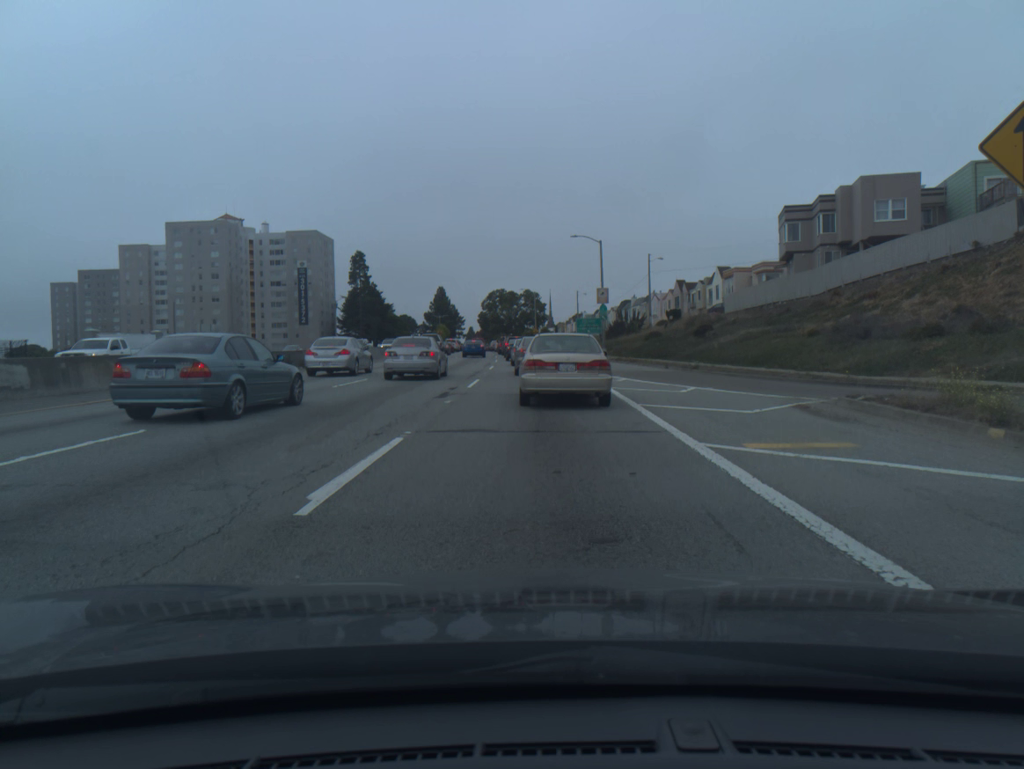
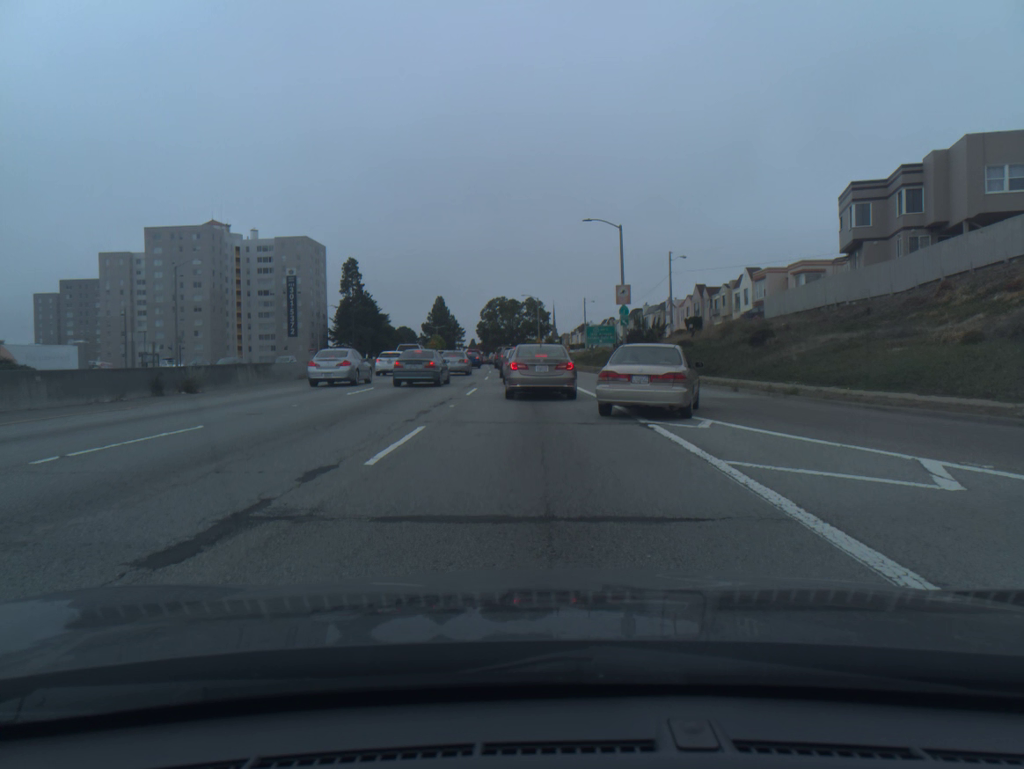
(-0.1, +12.8) m; -1°
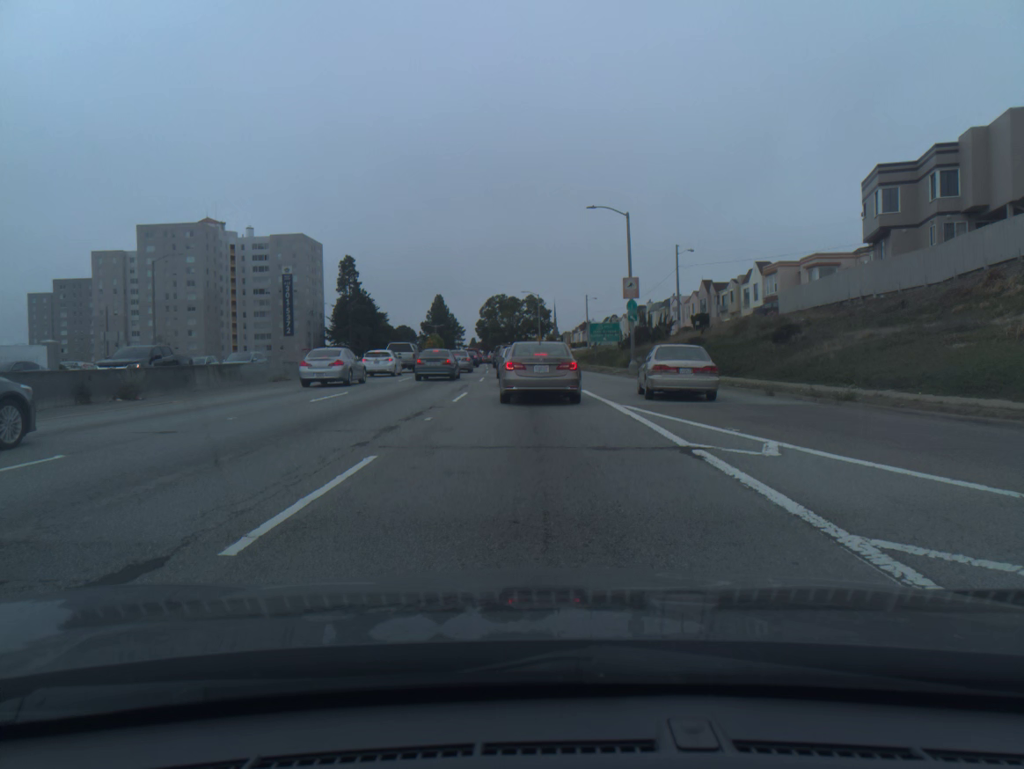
(0.0, +3.8) m; 0°
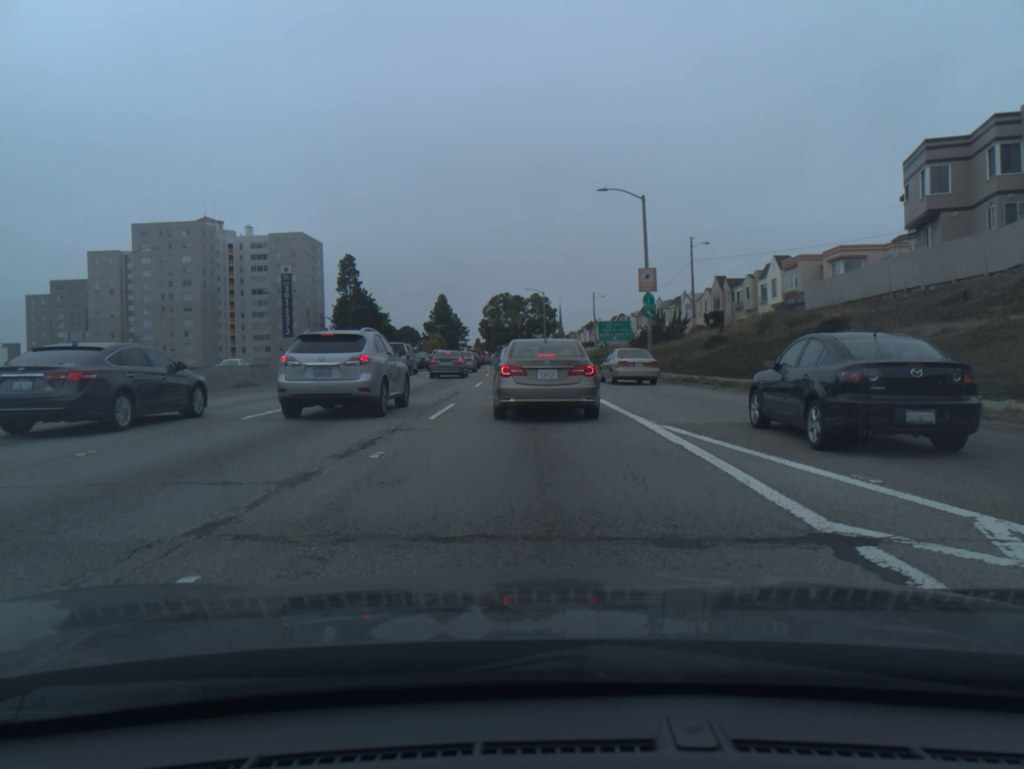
(0.0, +4.8) m; 0°
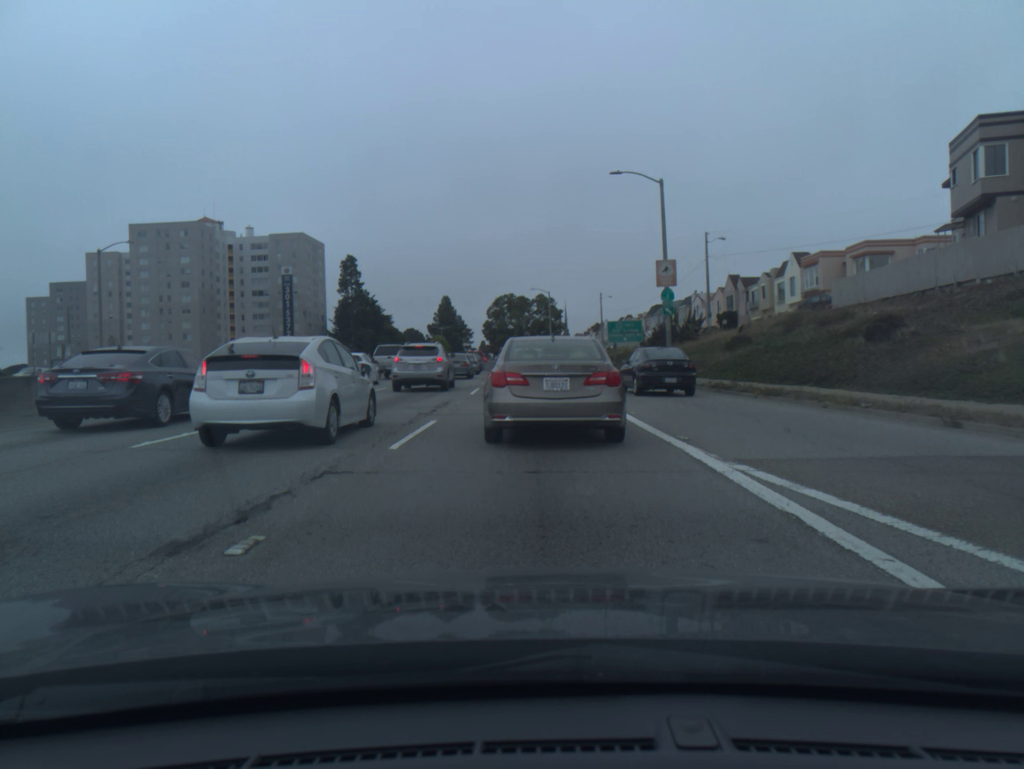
(0.0, +4.4) m; -1°
